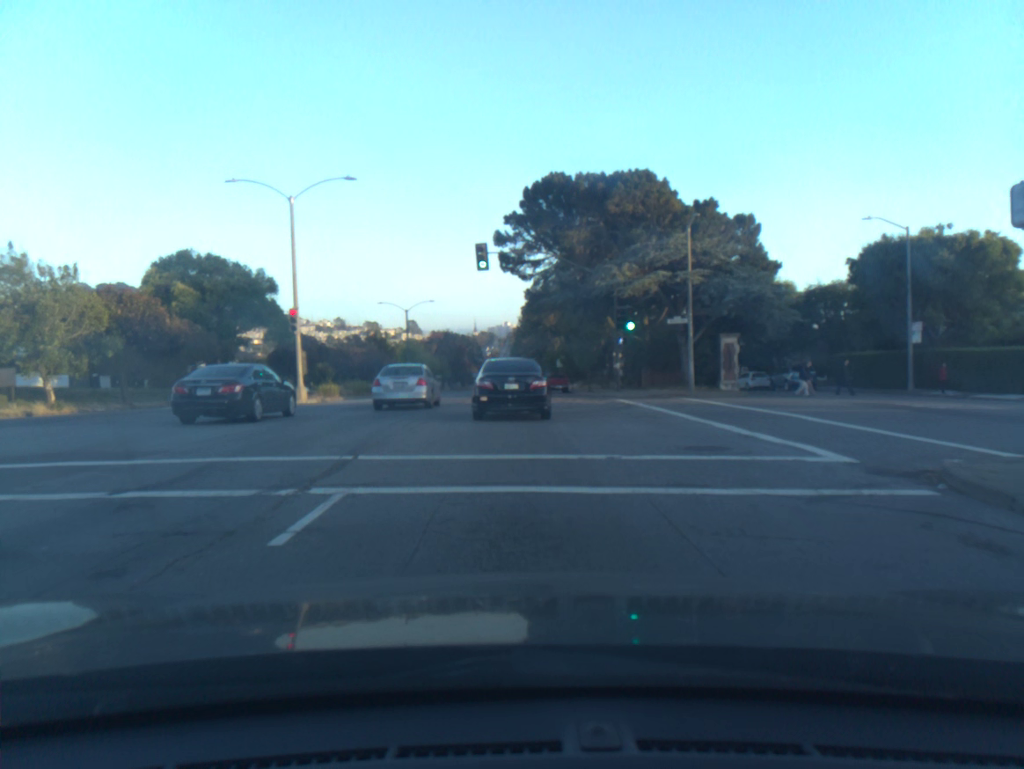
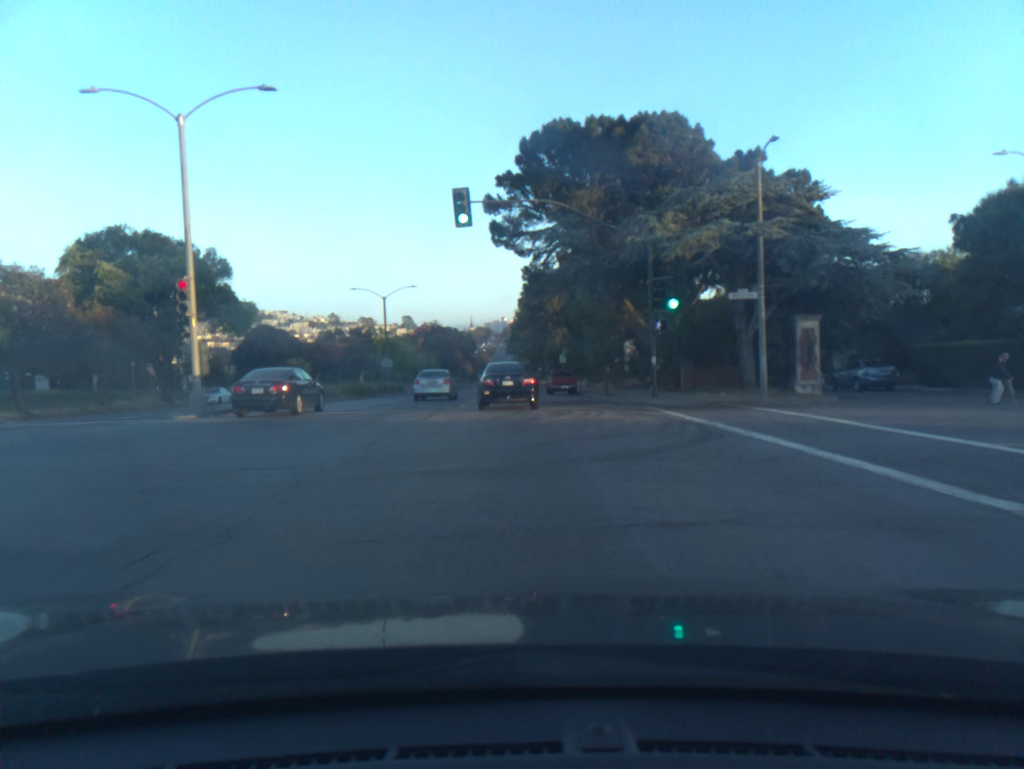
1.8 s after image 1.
(0.0, +10.9) m; 0°
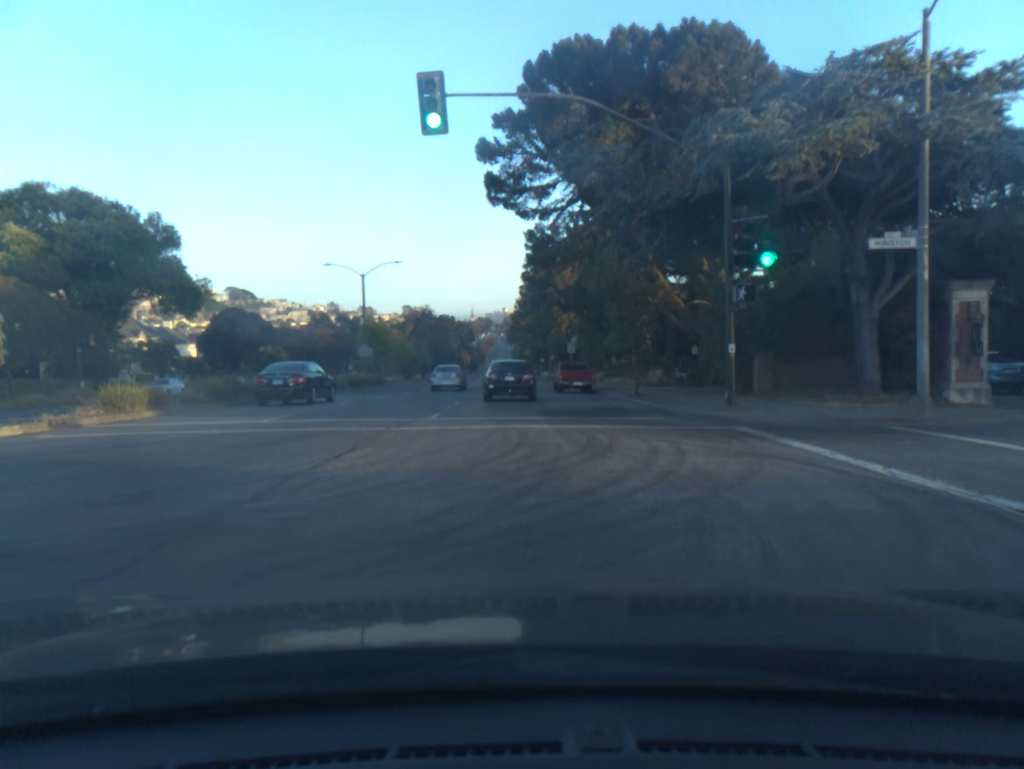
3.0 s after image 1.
(0.0, +9.9) m; 0°
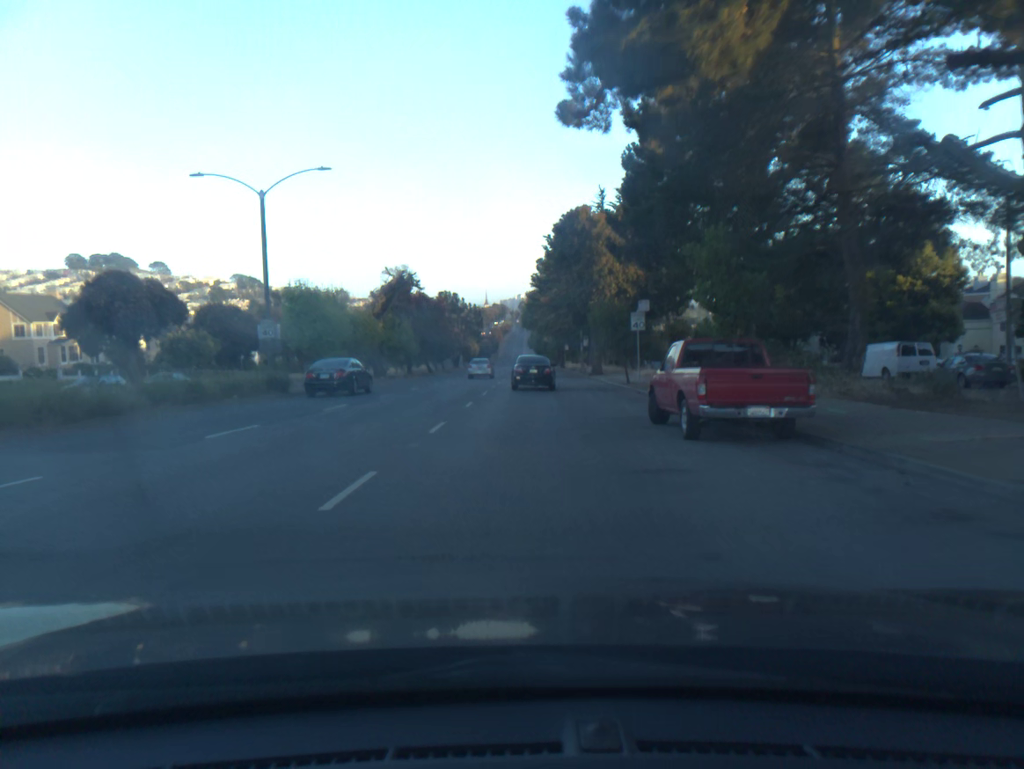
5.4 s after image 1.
(-0.3, +25.7) m; -1°
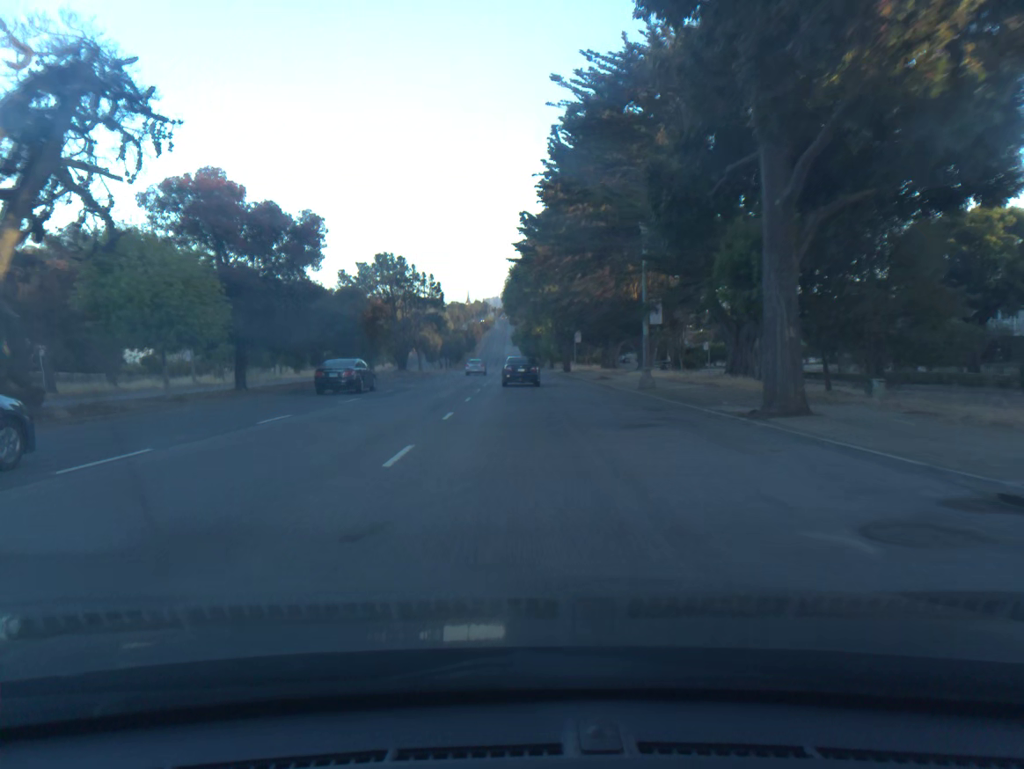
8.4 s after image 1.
(+0.4, +41.2) m; +1°
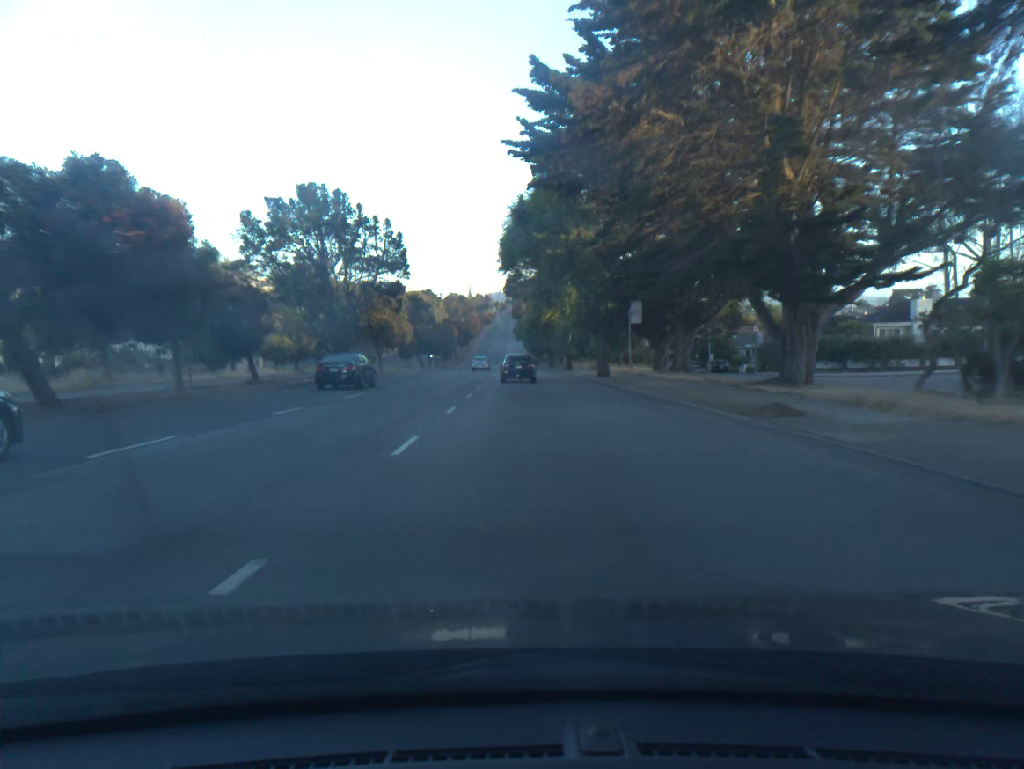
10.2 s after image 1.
(-0.1, +28.4) m; 0°
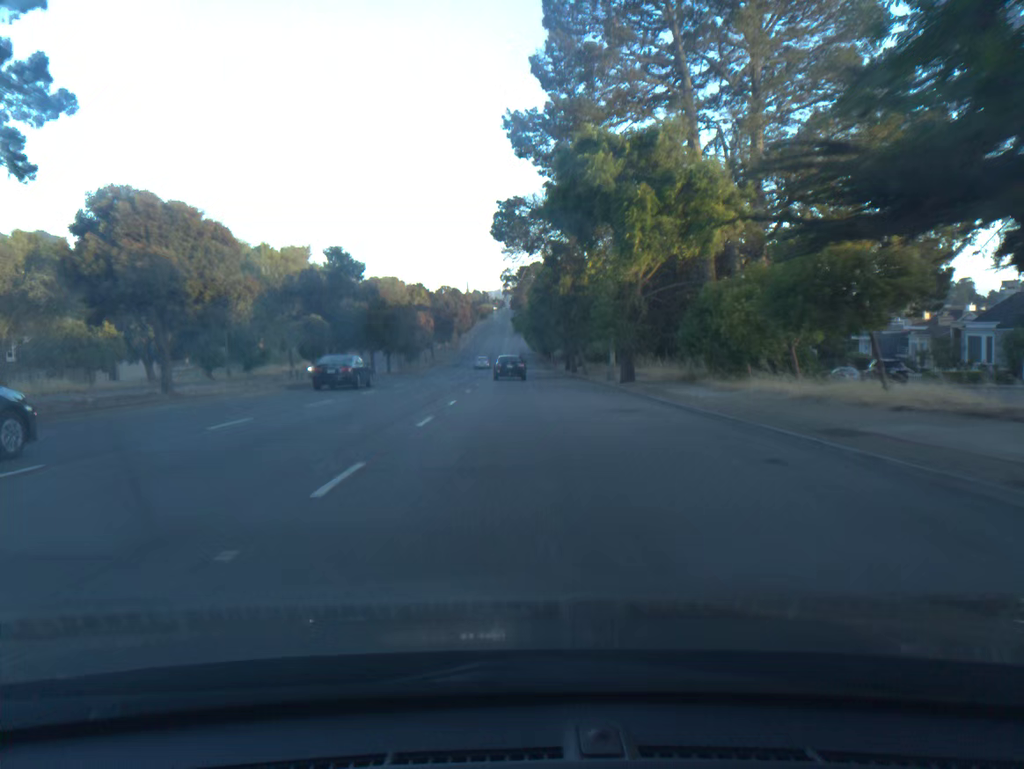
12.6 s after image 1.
(+0.1, +39.3) m; 0°
